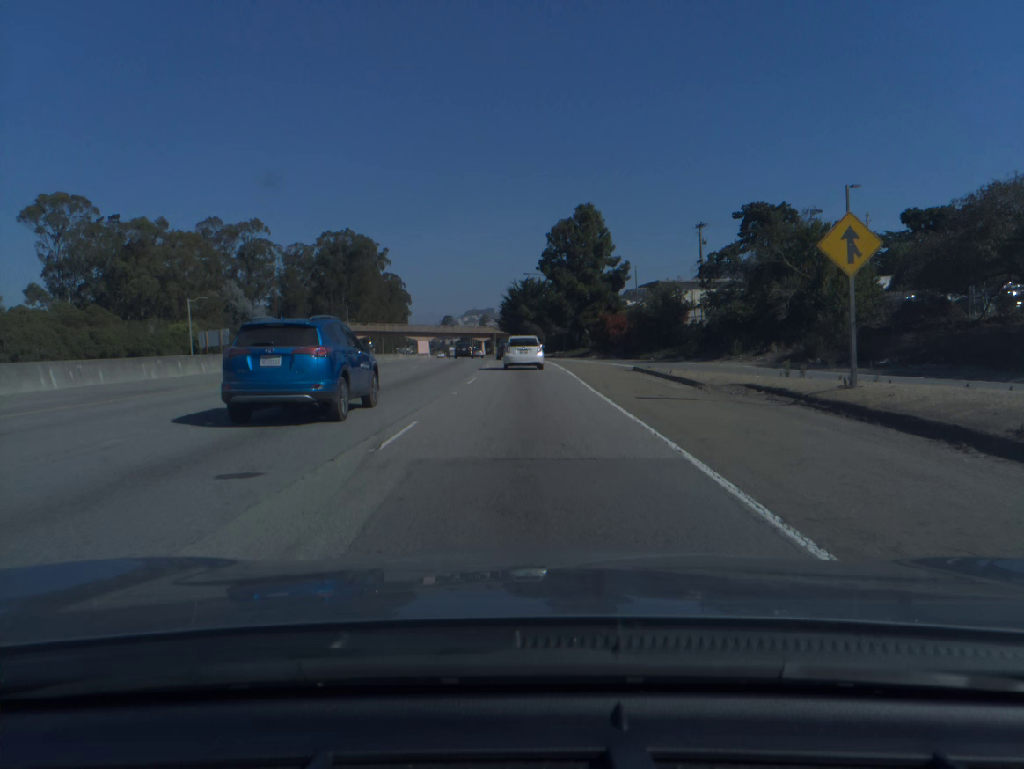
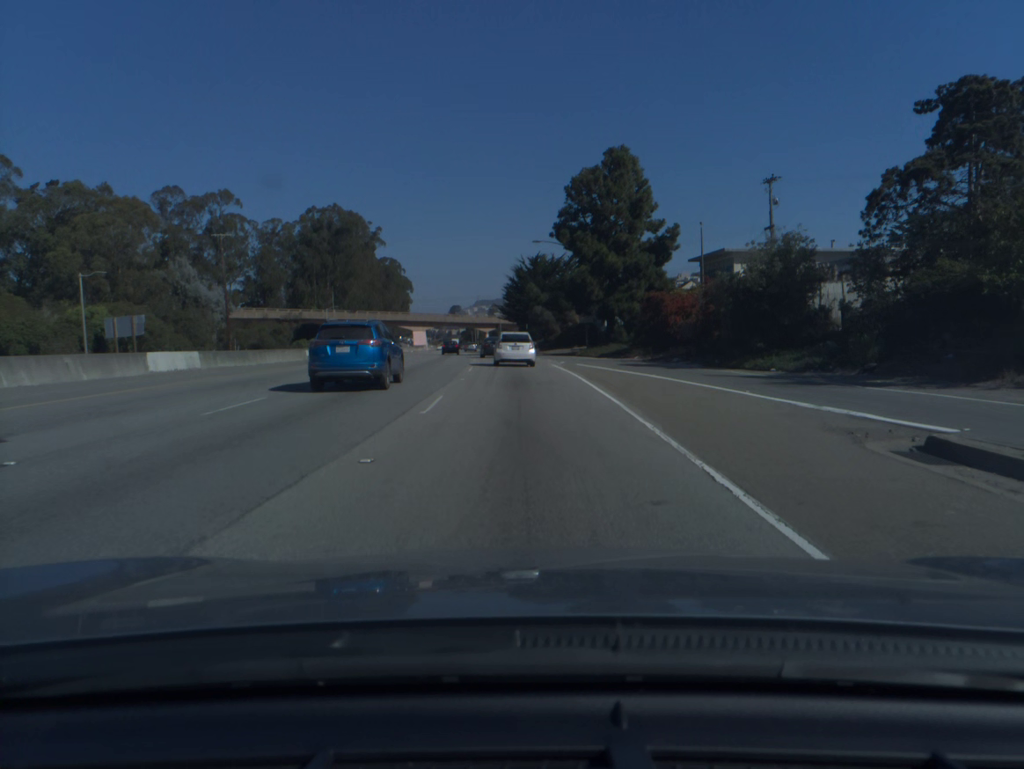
(-0.1, +25.1) m; -1°
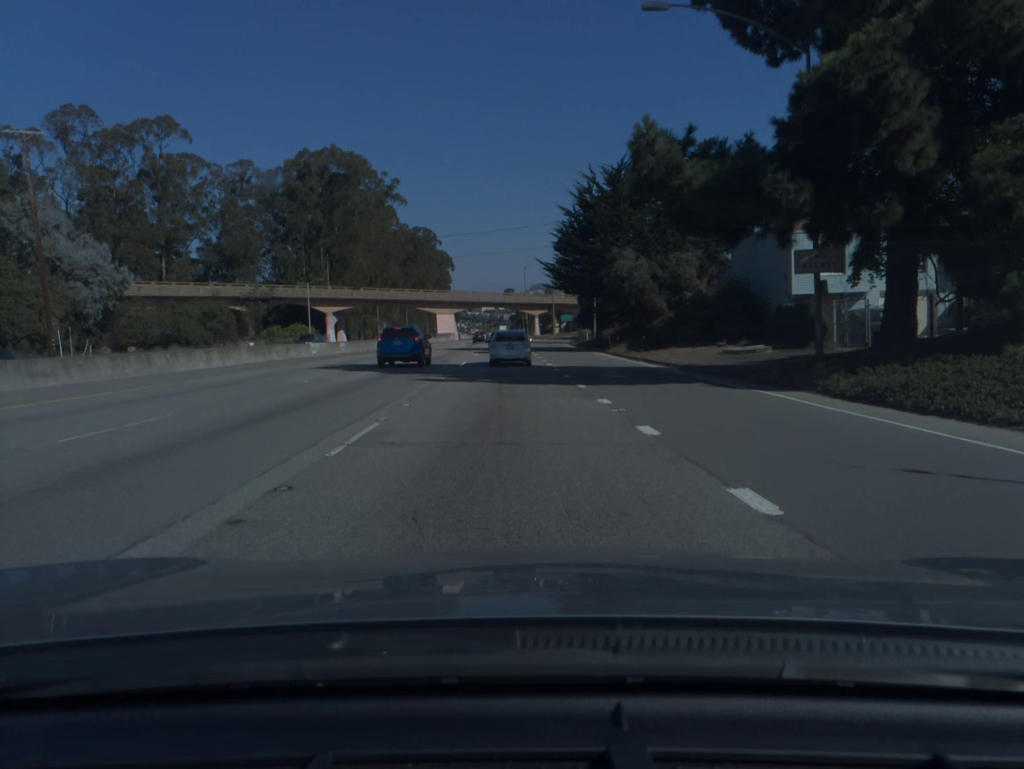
(-1.3, +48.6) m; -4°
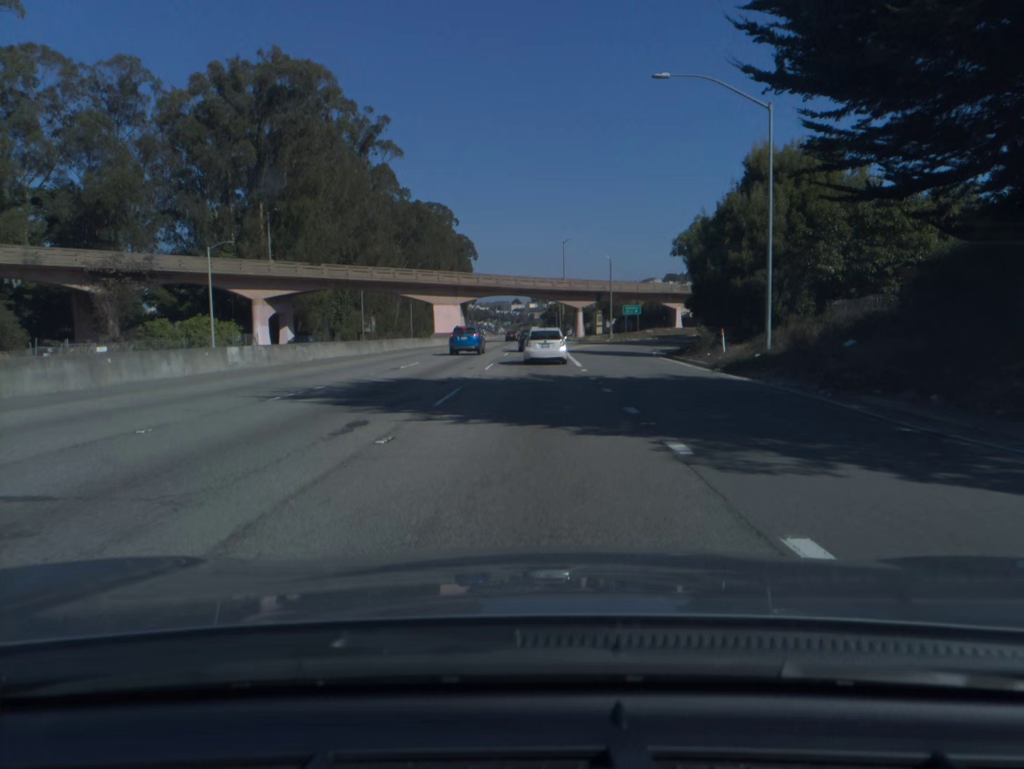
(-1.4, +46.8) m; -2°
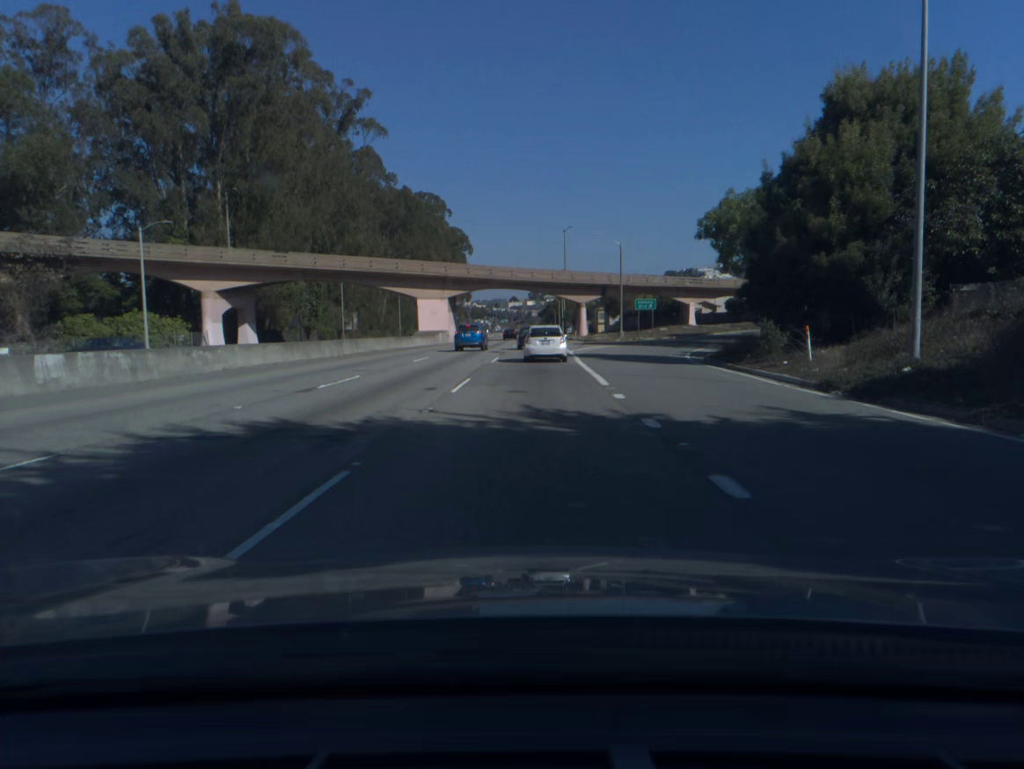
(0.0, +11.4) m; 0°
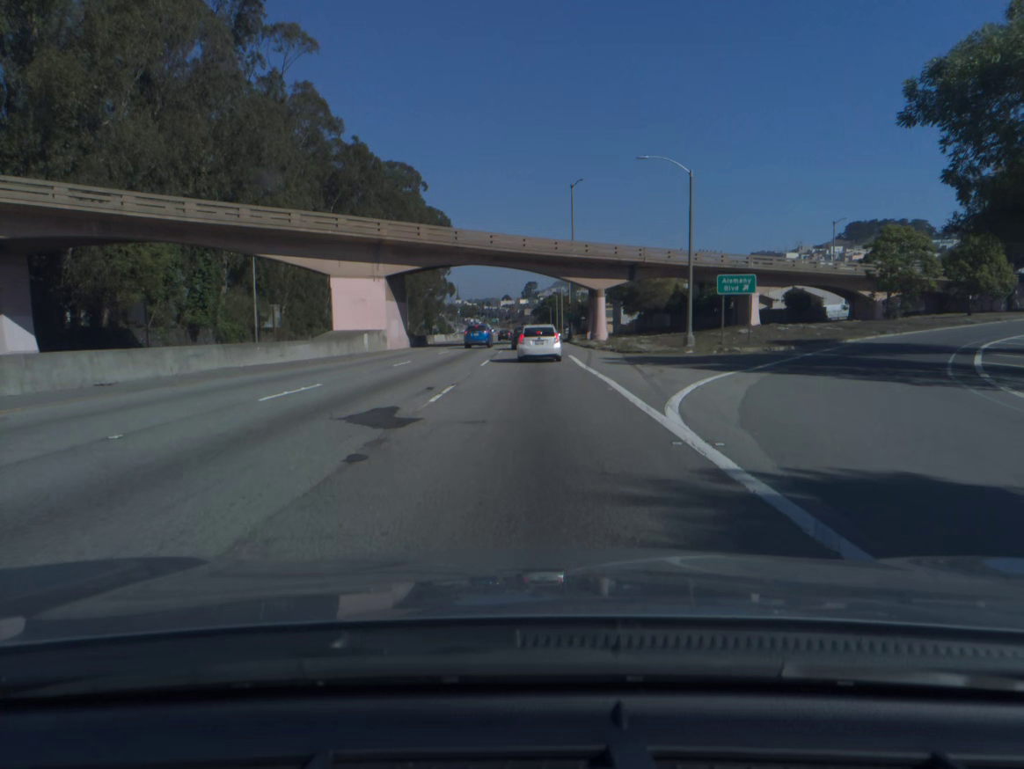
(+0.2, +33.6) m; 0°
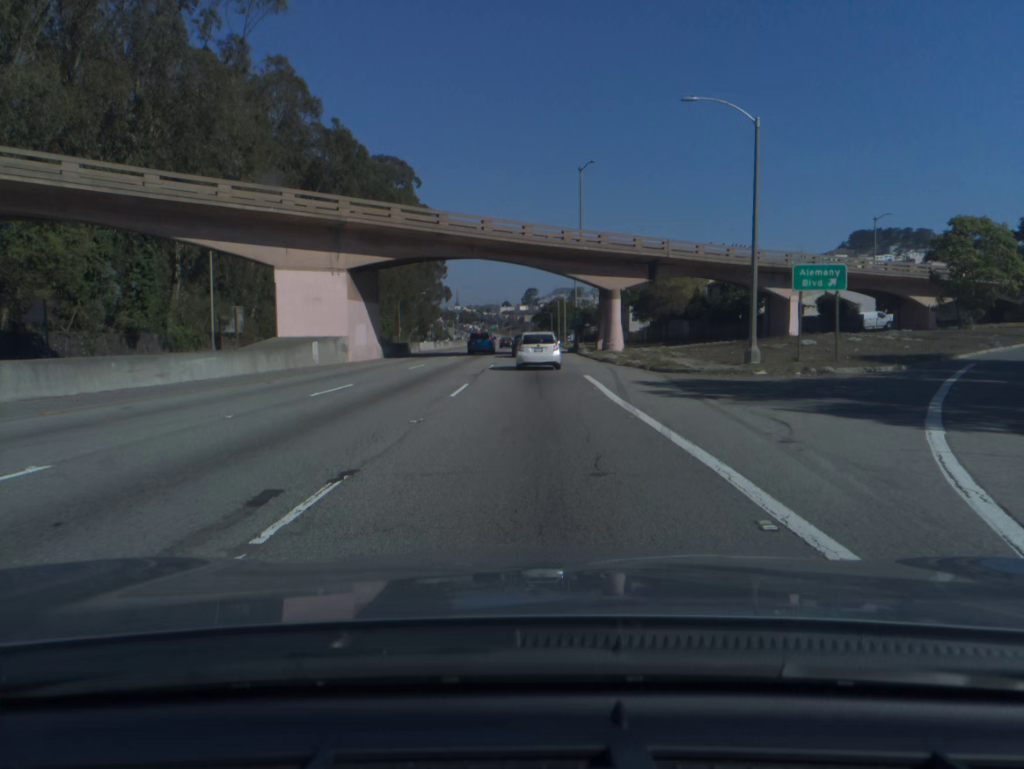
(0.0, +11.0) m; 0°
